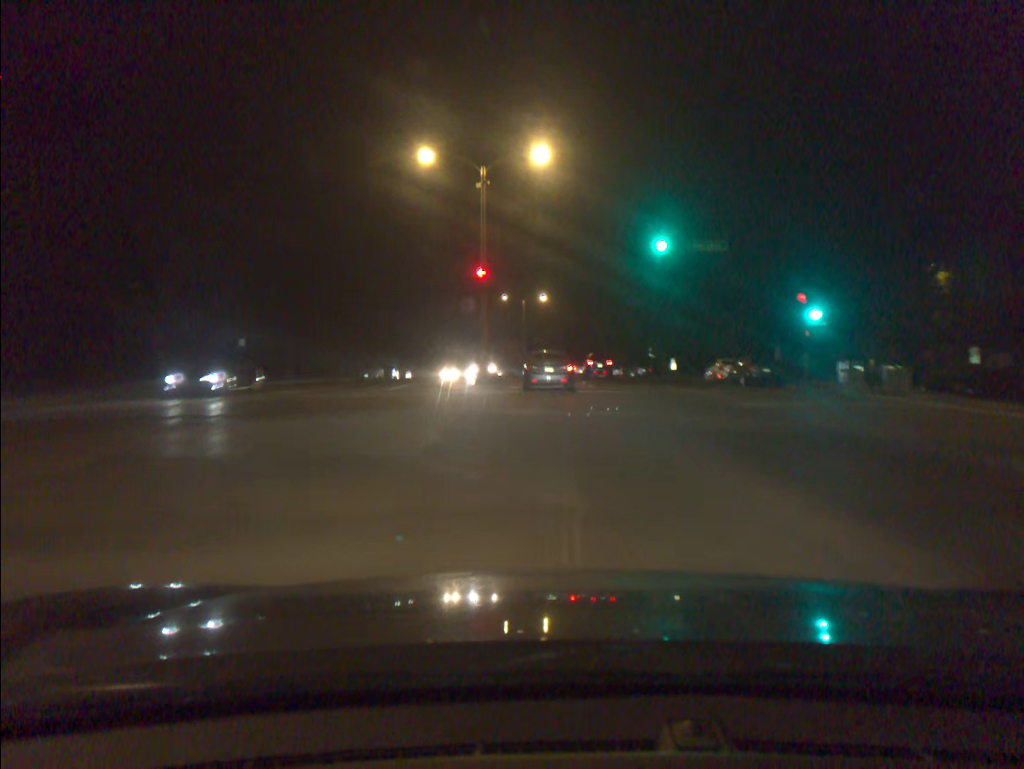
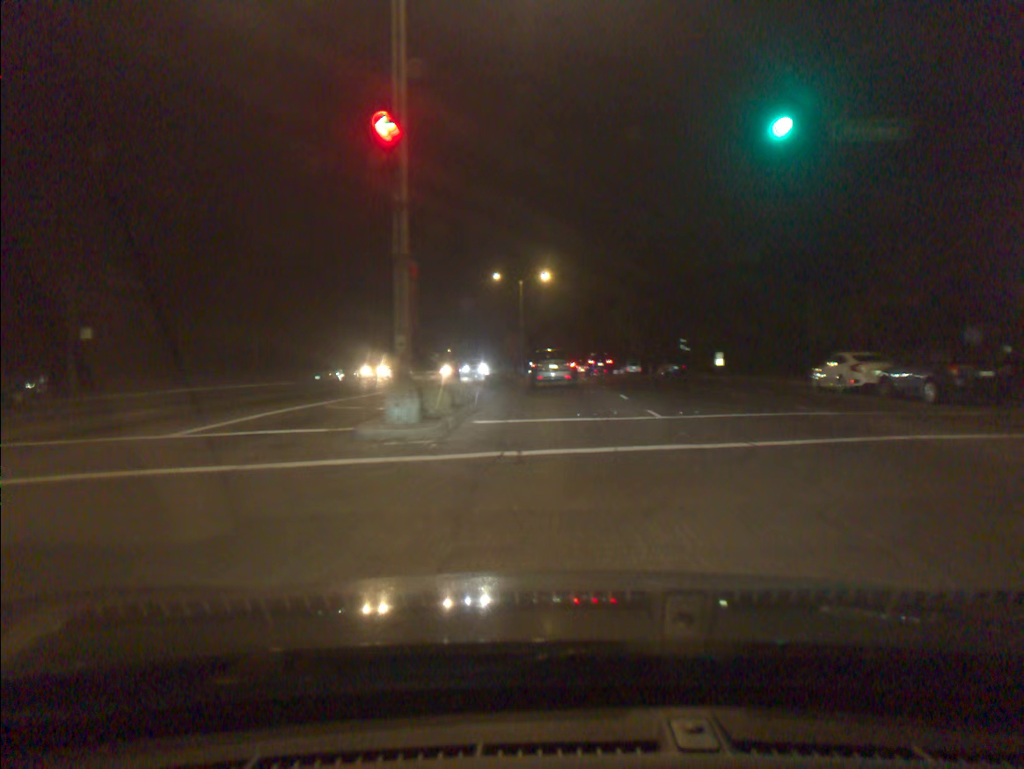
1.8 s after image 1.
(0.0, +18.1) m; 0°
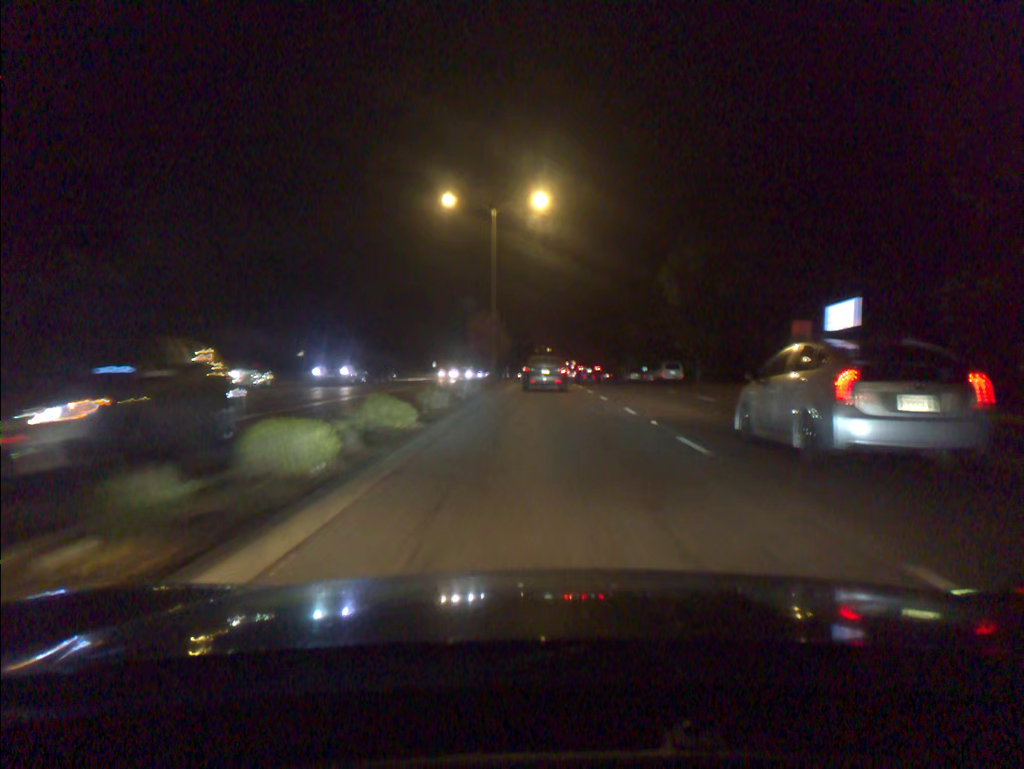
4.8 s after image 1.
(+0.2, +32.9) m; 0°
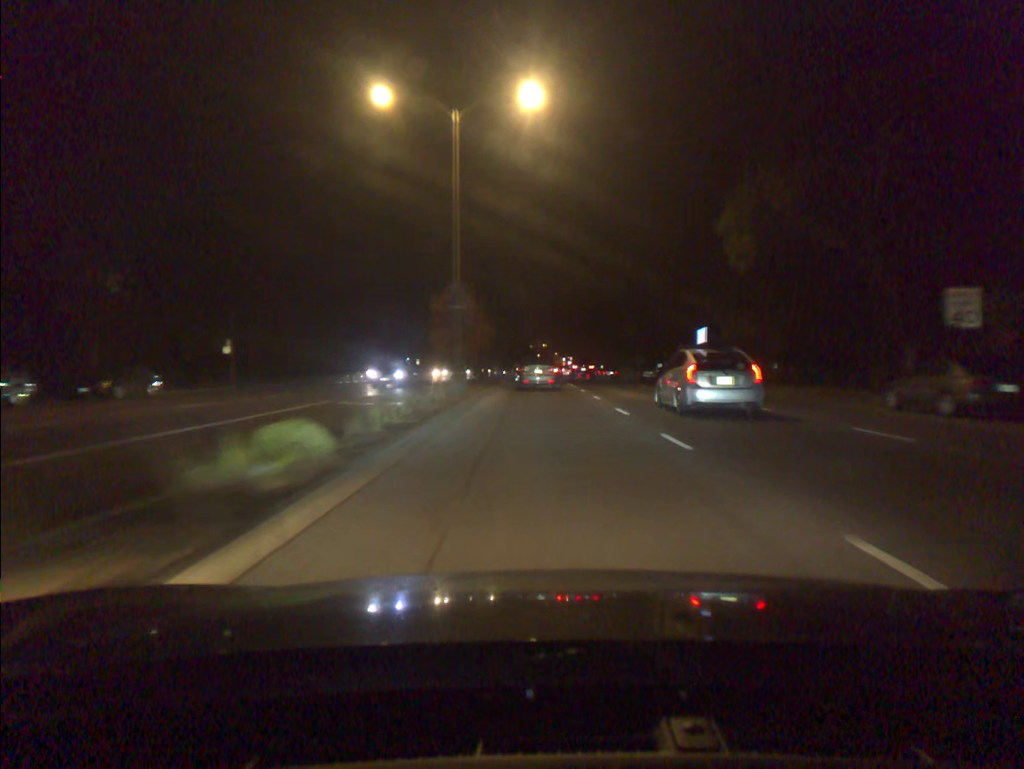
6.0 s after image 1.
(+0.1, +14.4) m; 0°
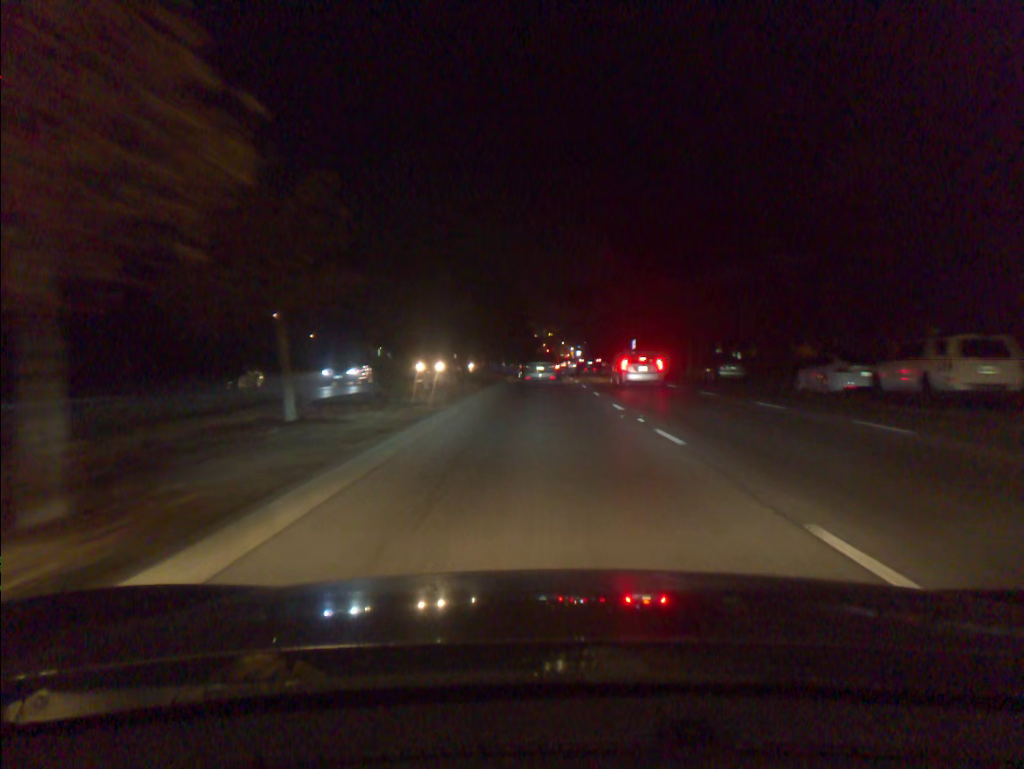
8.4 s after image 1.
(0.0, +29.3) m; 0°
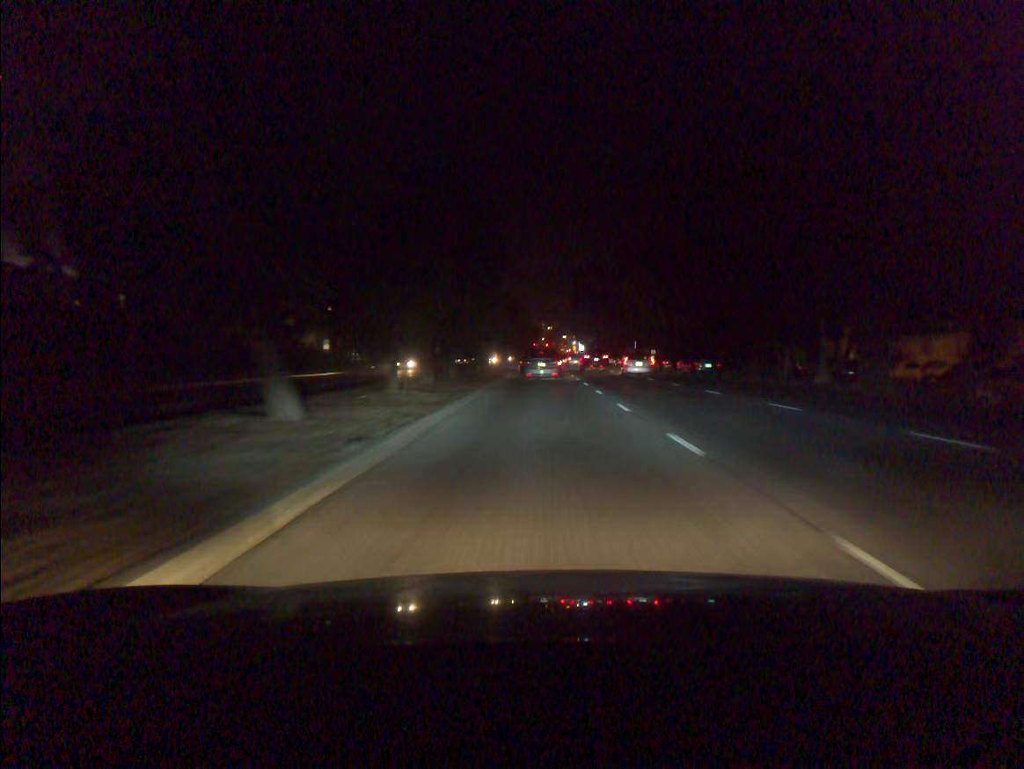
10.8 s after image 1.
(0.0, +30.2) m; 0°
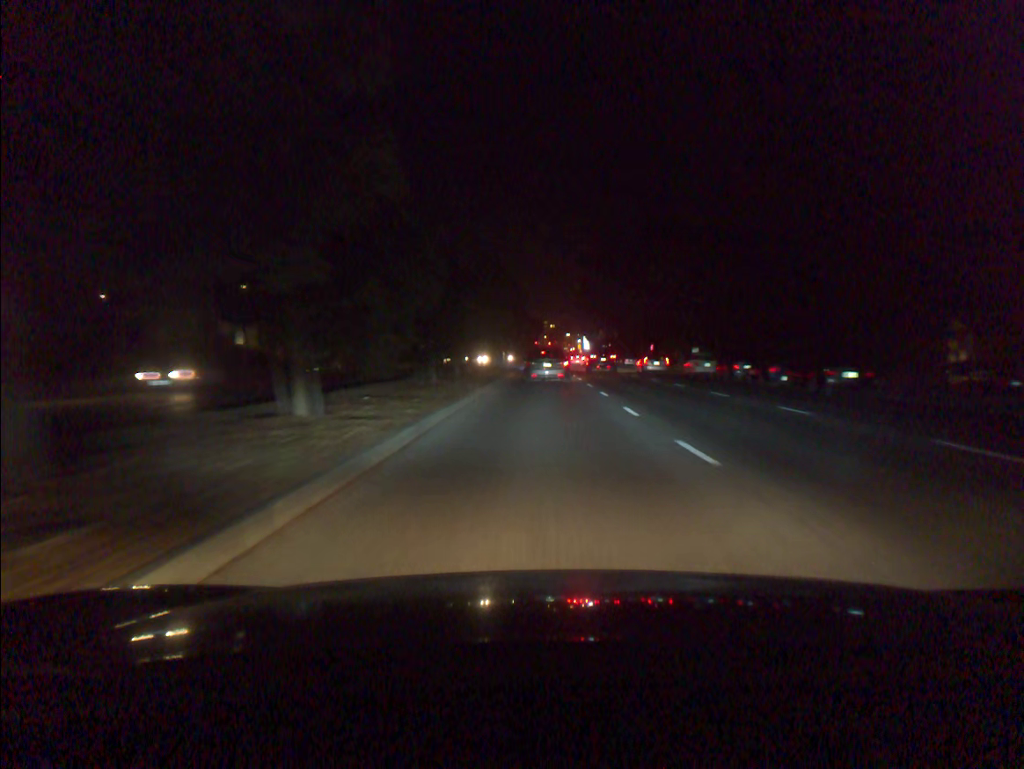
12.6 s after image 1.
(0.0, +22.3) m; 0°
